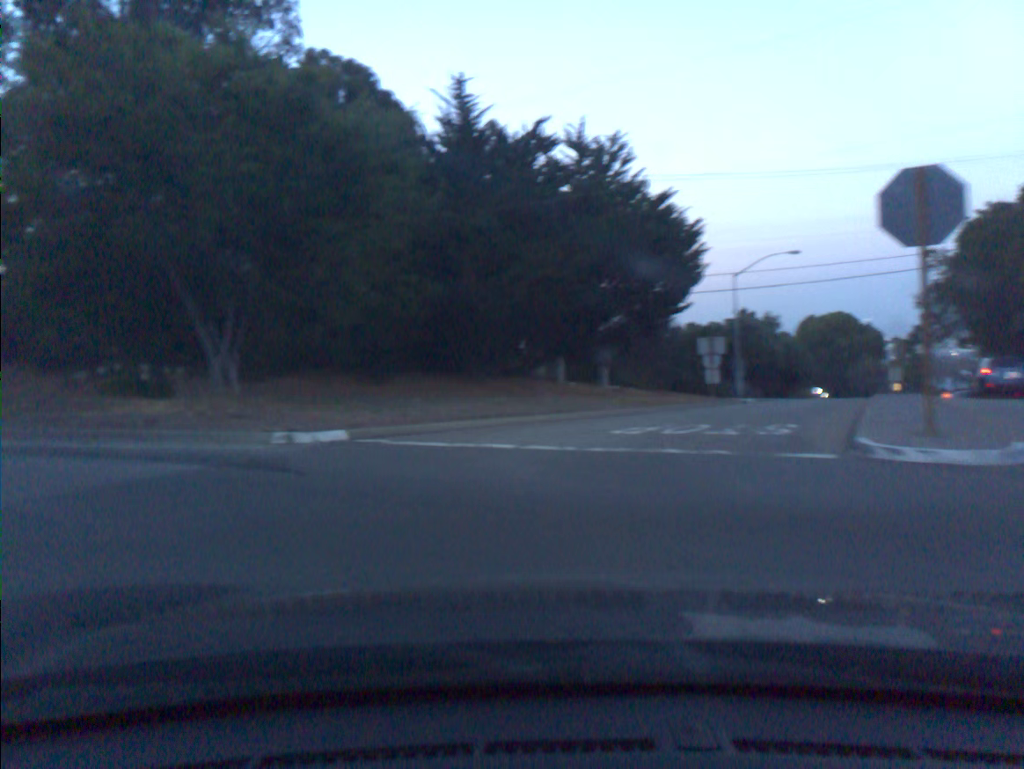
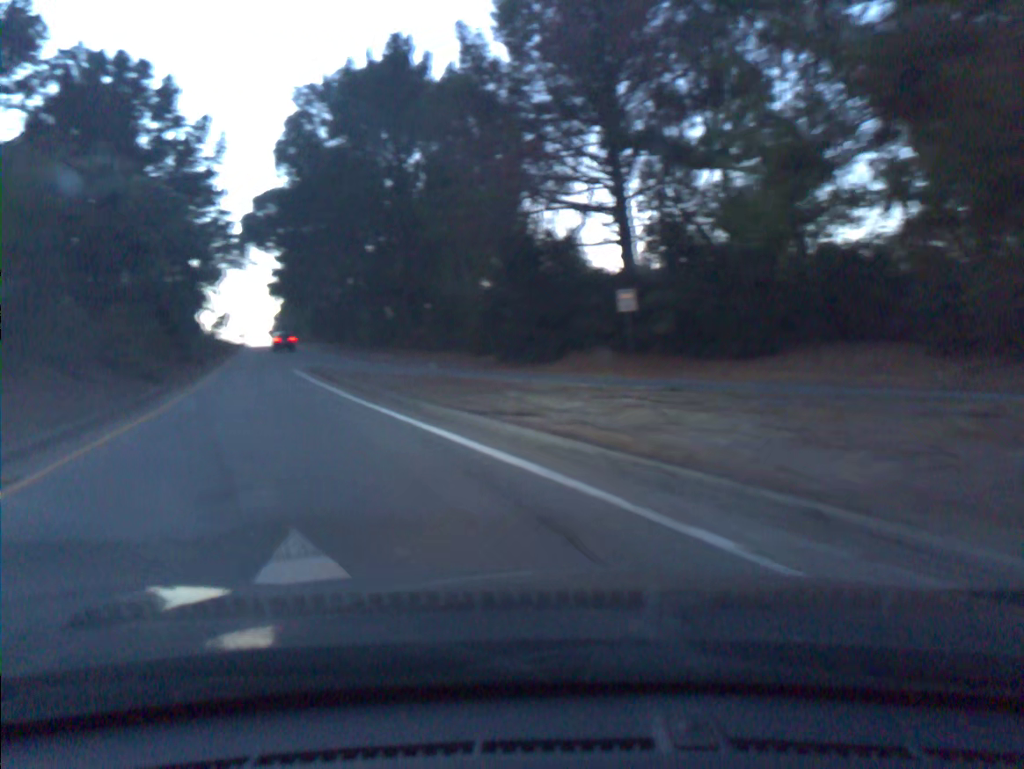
(-5.1, +9.6) m; -55°
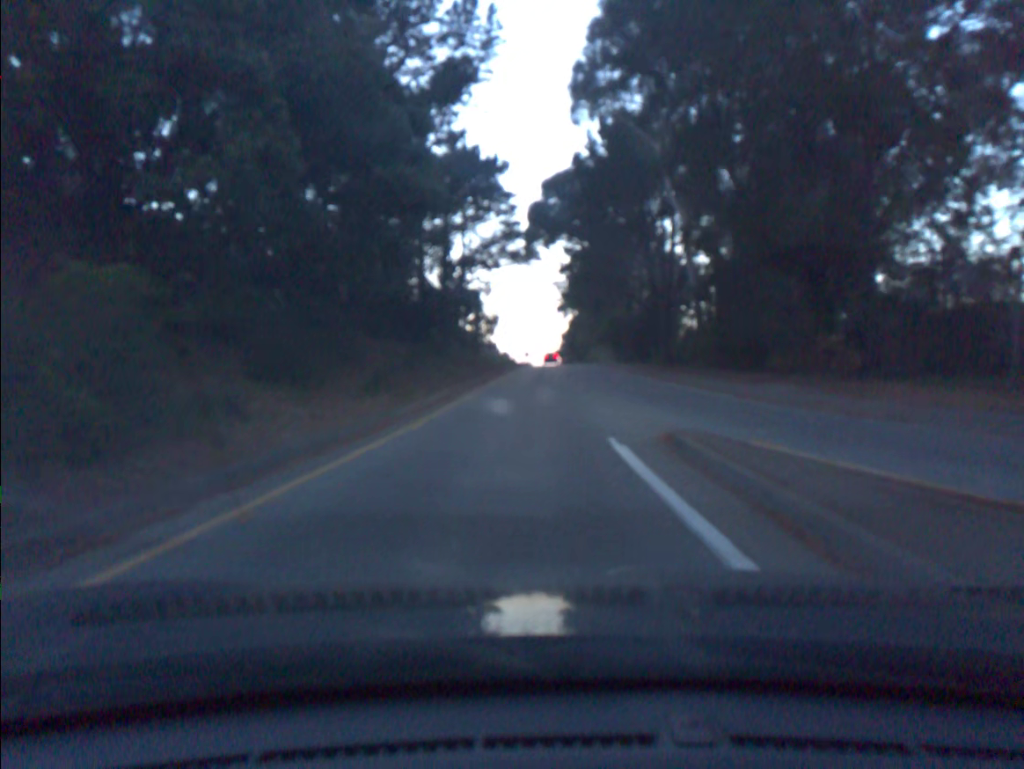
(-5.9, +26.7) m; -15°
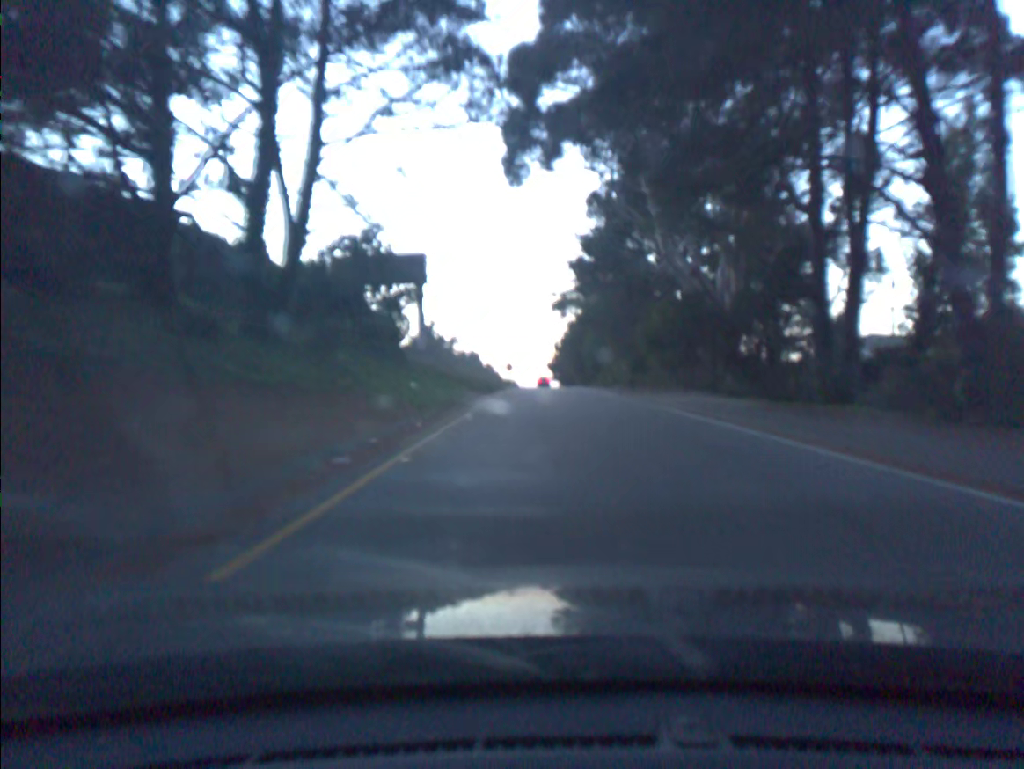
(+0.3, +45.1) m; +1°
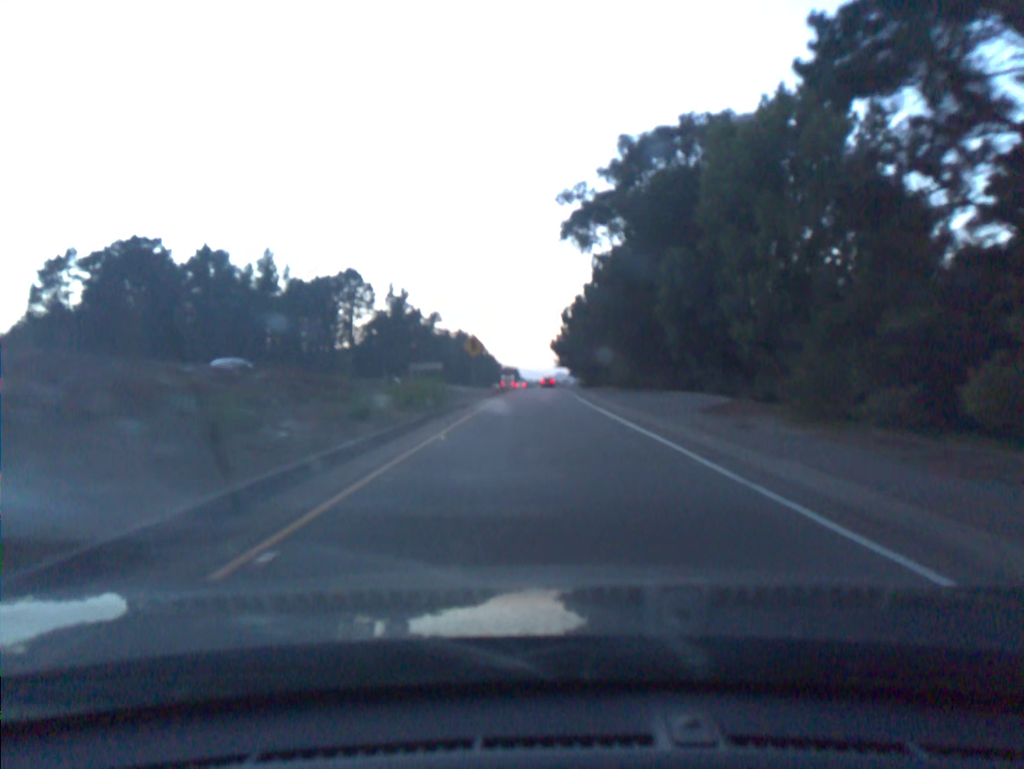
(+0.1, +61.3) m; 0°
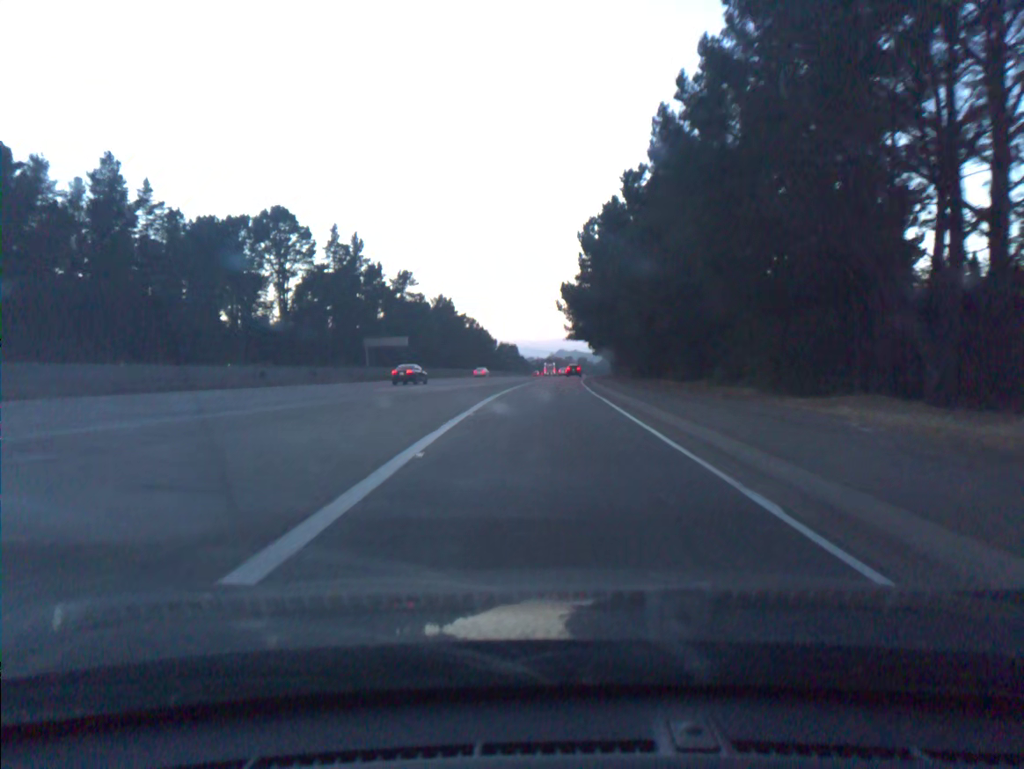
(0.0, +58.0) m; 0°
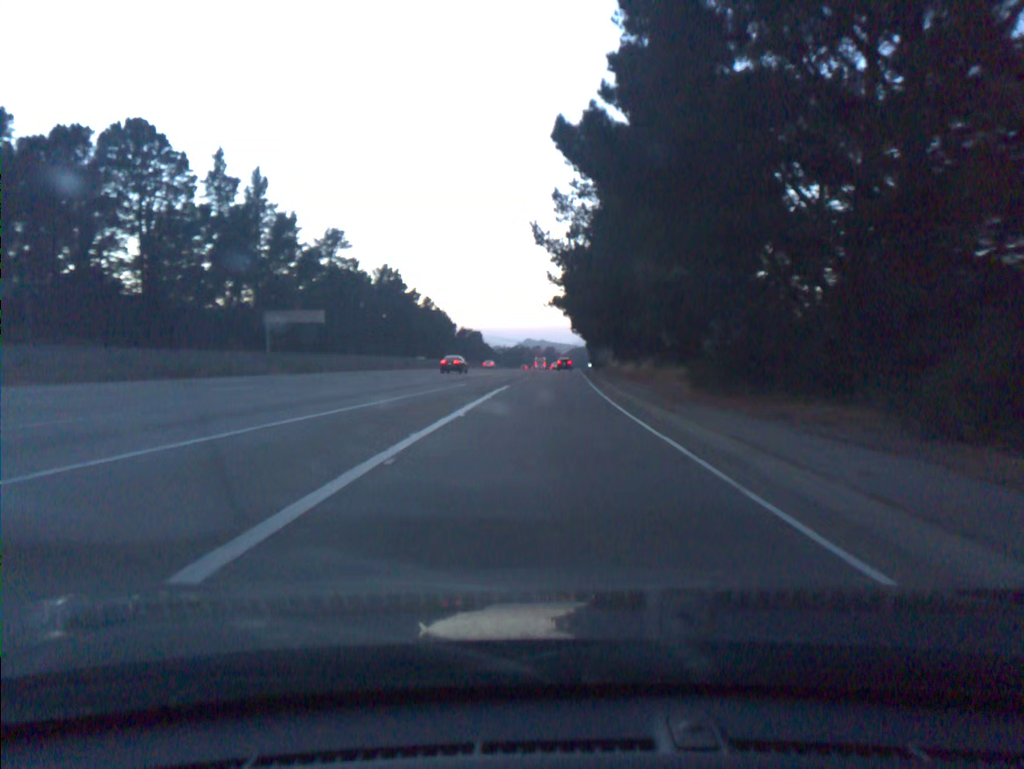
(+0.4, +44.1) m; +2°
